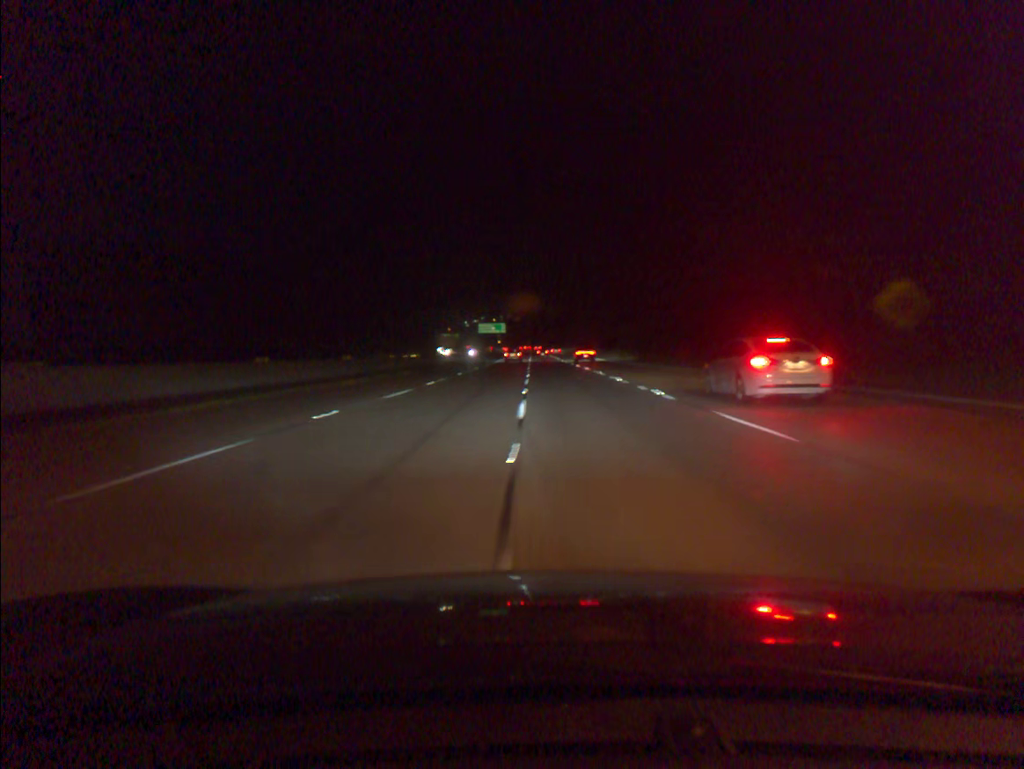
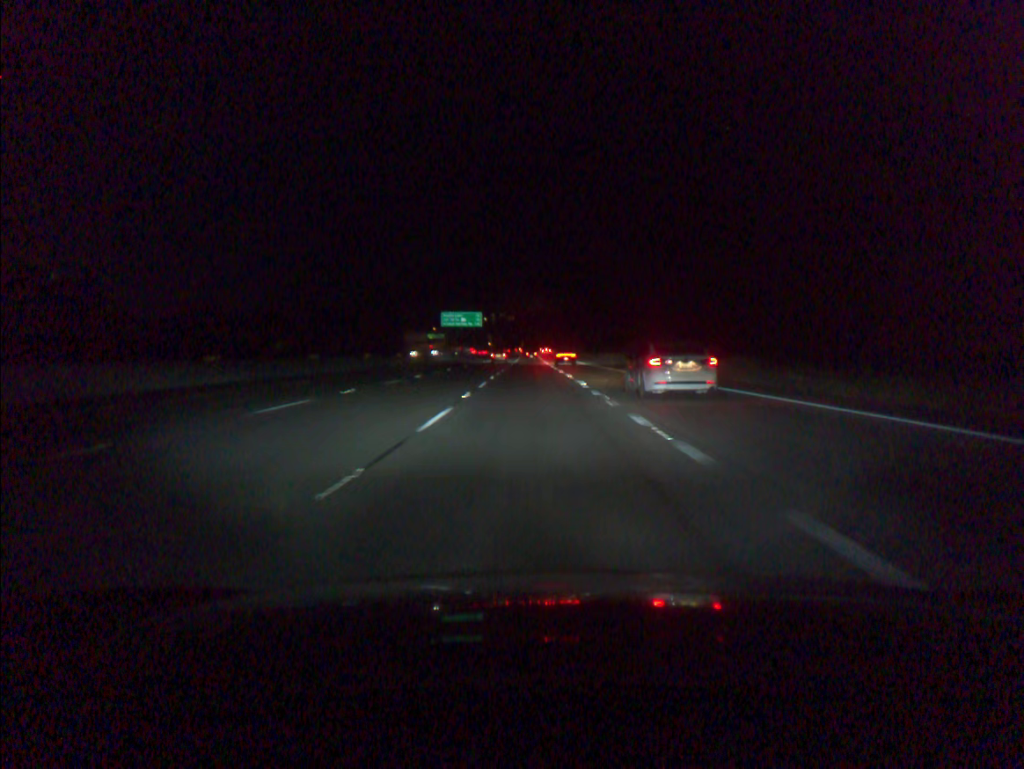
(+0.7, +73.5) m; 0°
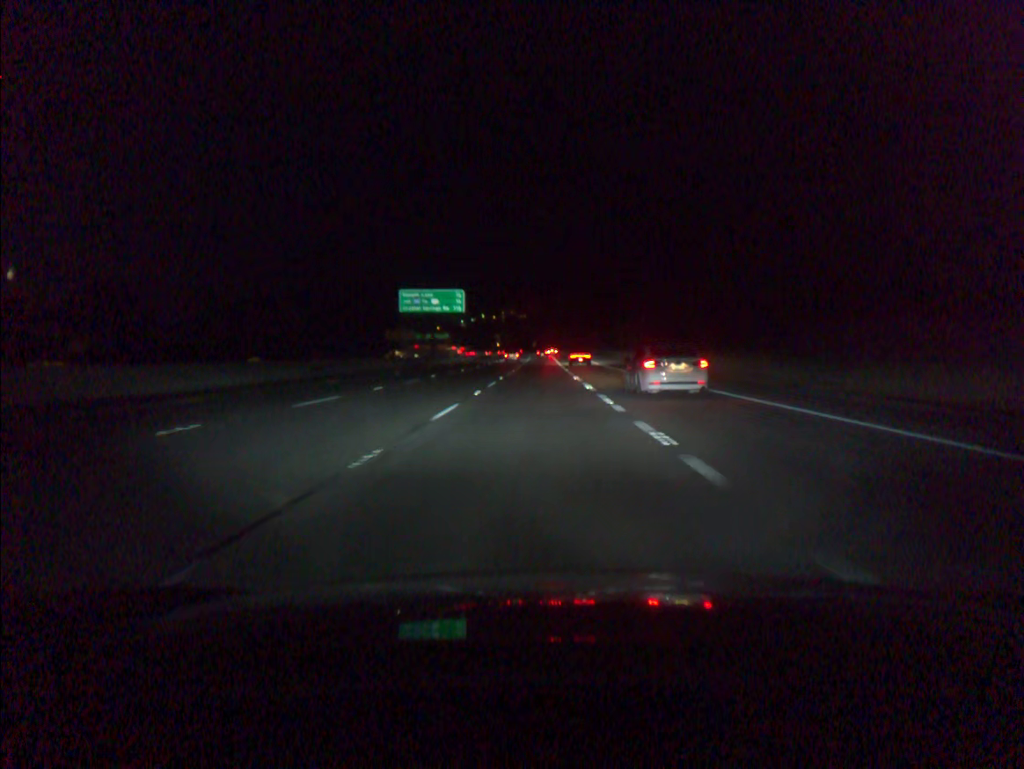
(-0.5, +54.7) m; -1°
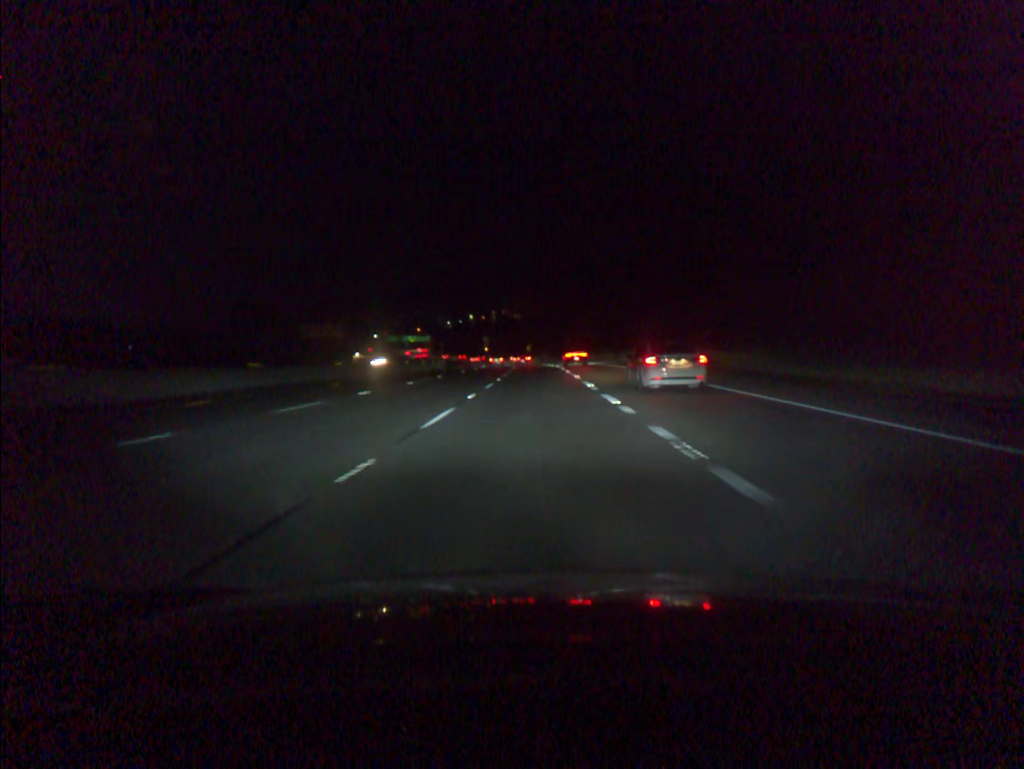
(0.0, +72.7) m; 0°
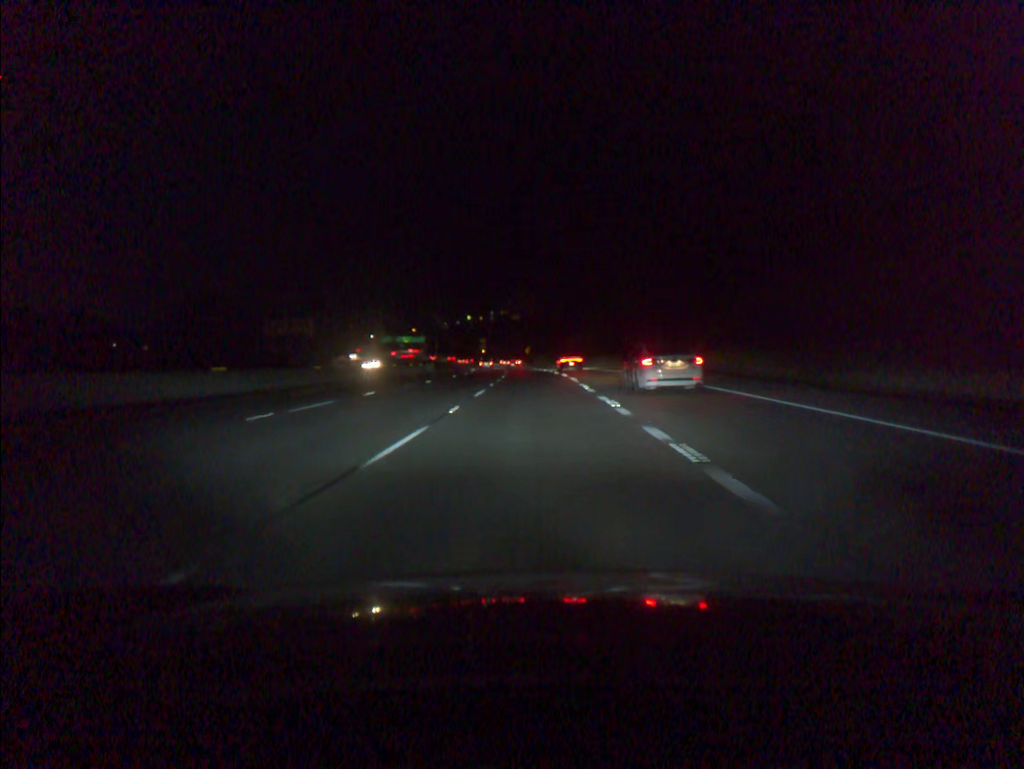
(0.0, +18.2) m; 0°
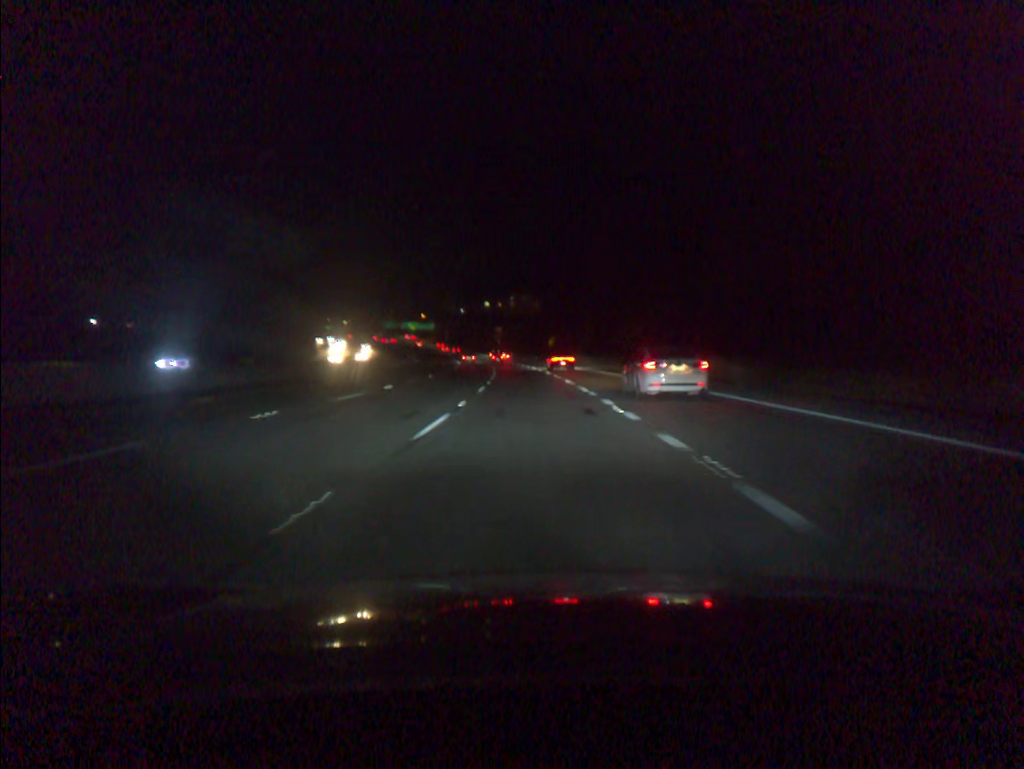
(-0.7, +54.6) m; -2°
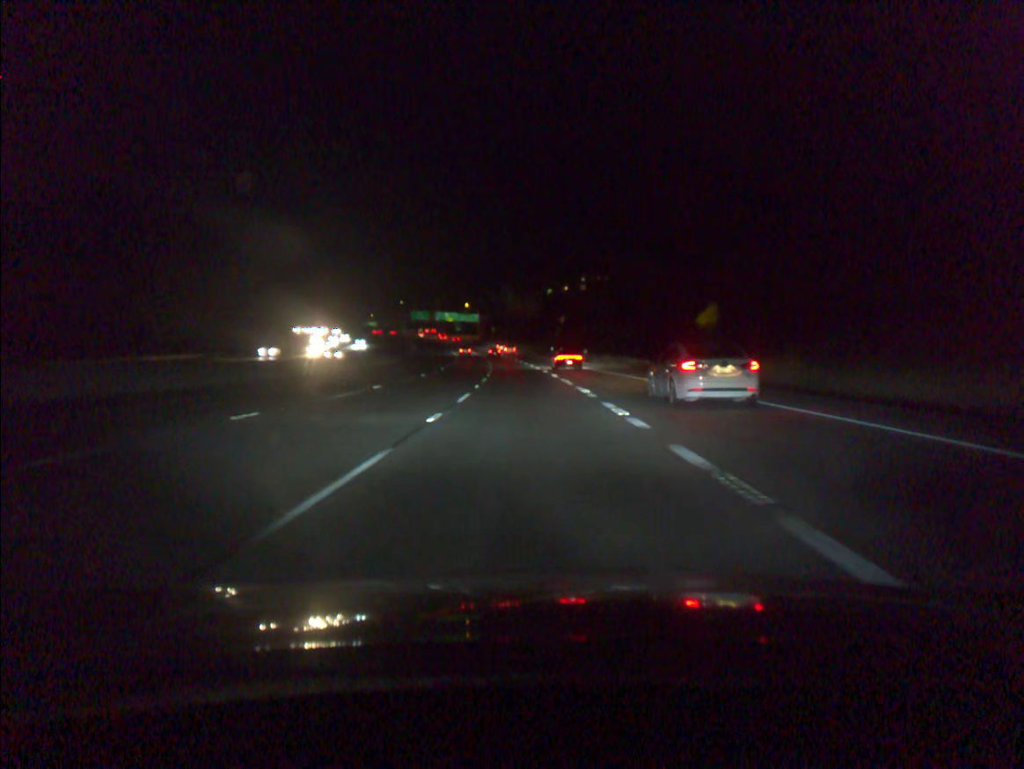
(-3.8, +91.4) m; -5°
